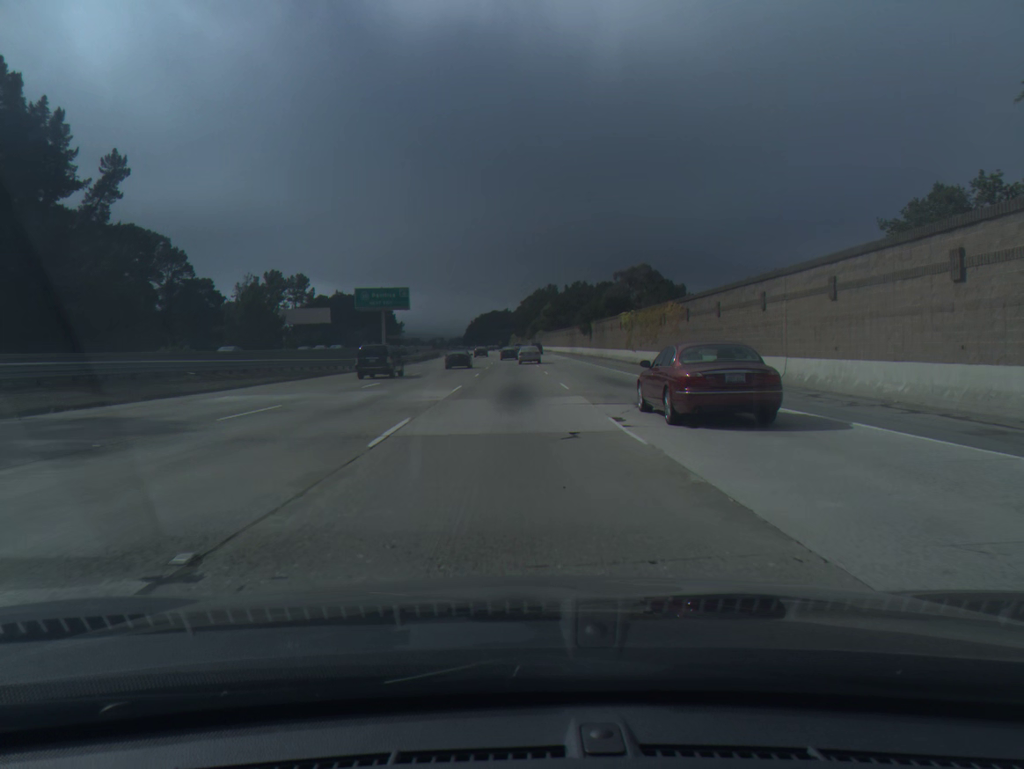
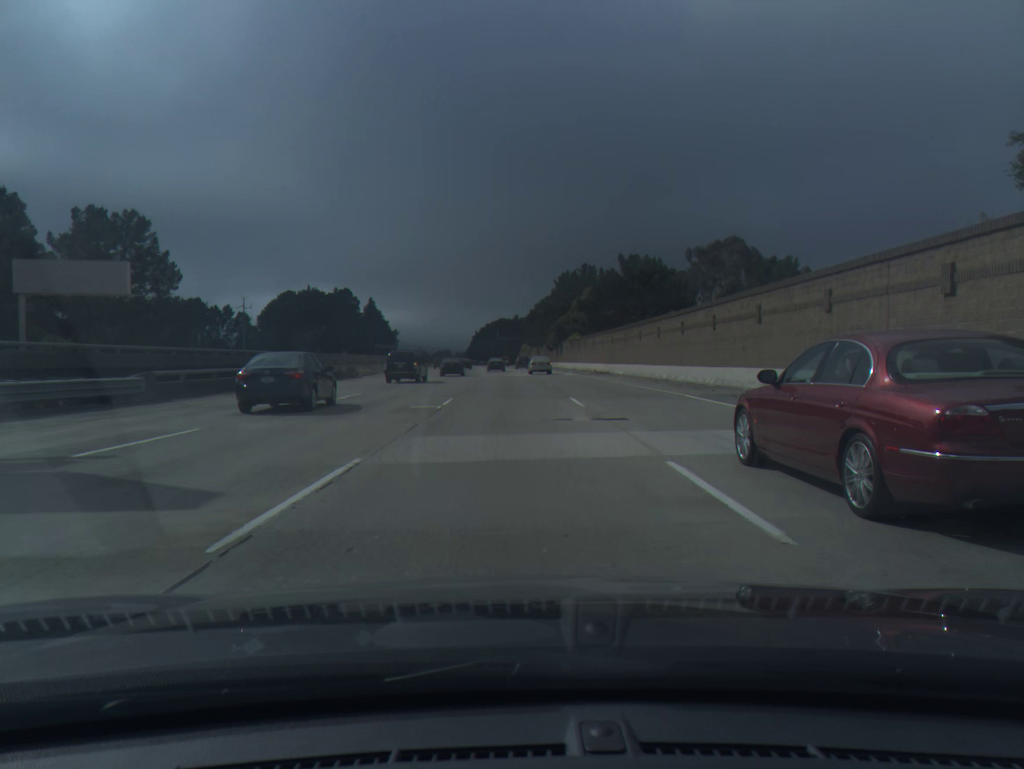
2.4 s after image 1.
(-0.7, +78.3) m; -1°
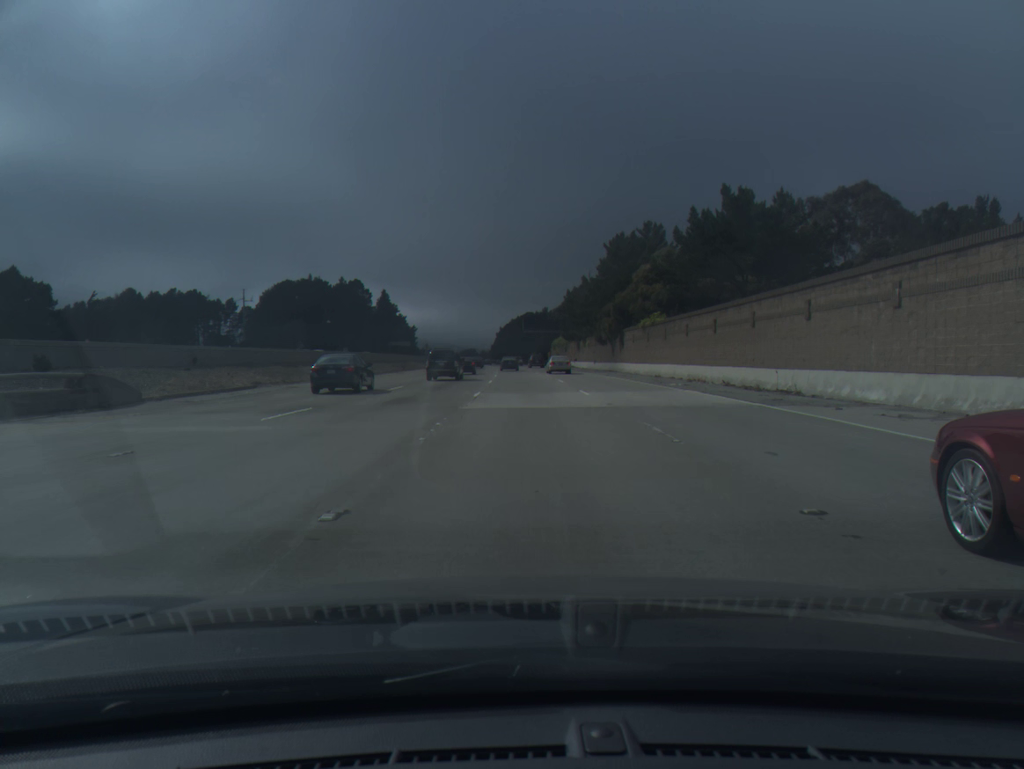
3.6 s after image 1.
(-0.7, +38.9) m; -2°
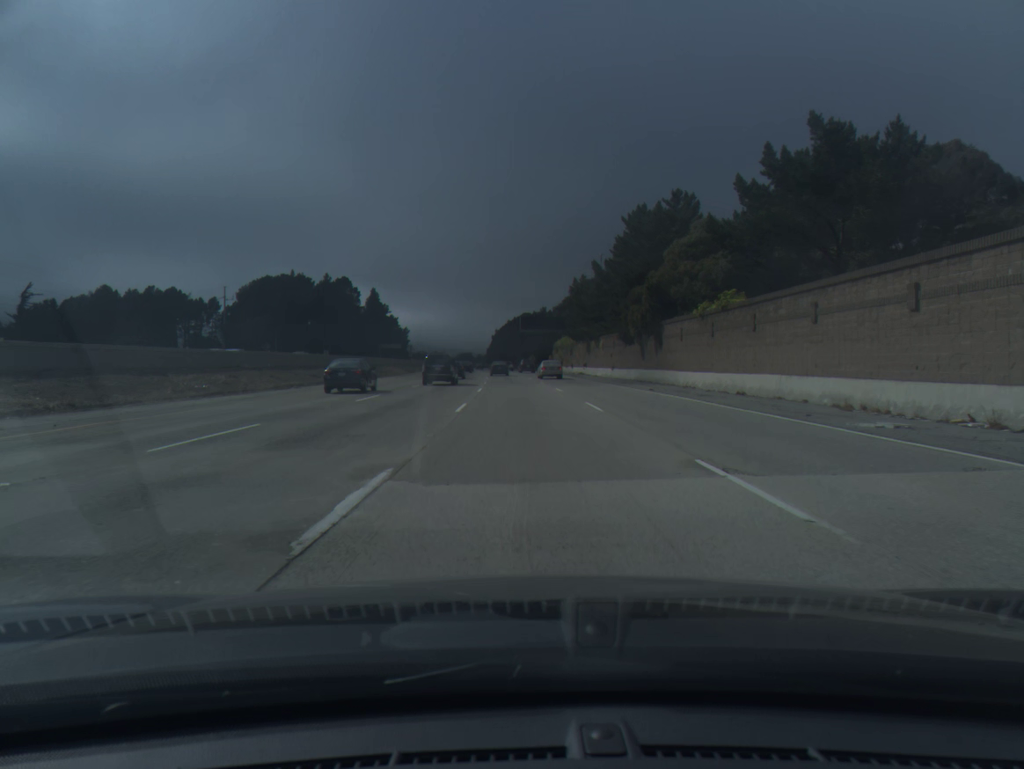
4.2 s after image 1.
(0.0, +19.4) m; 0°
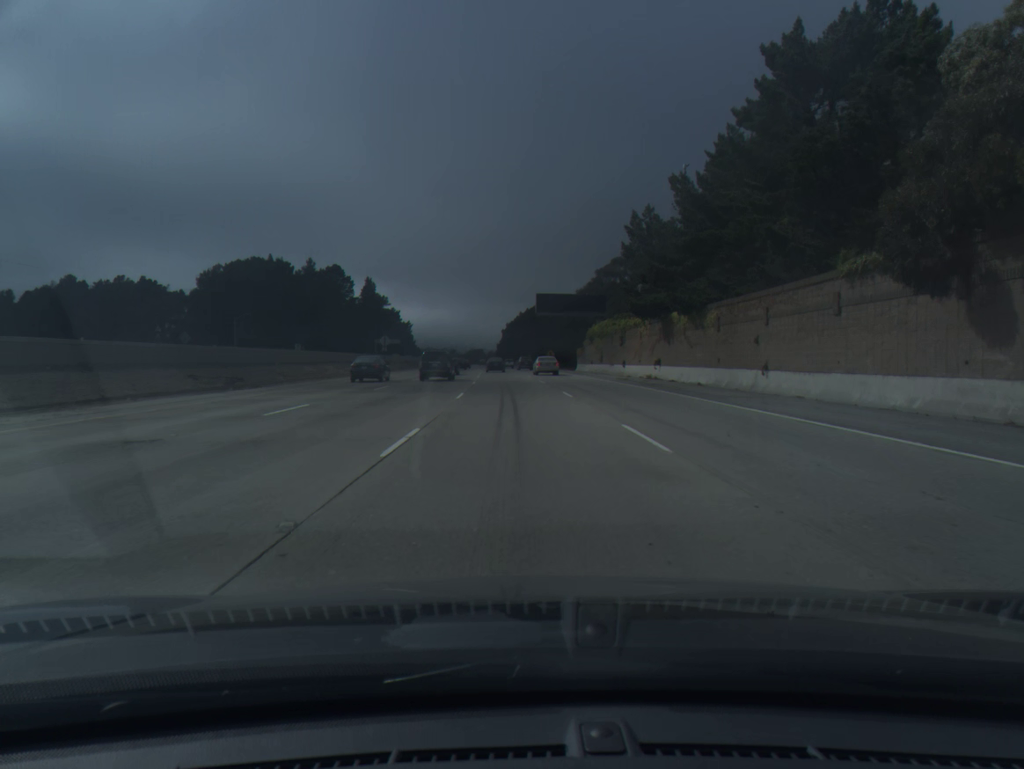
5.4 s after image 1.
(-0.2, +39.0) m; -1°
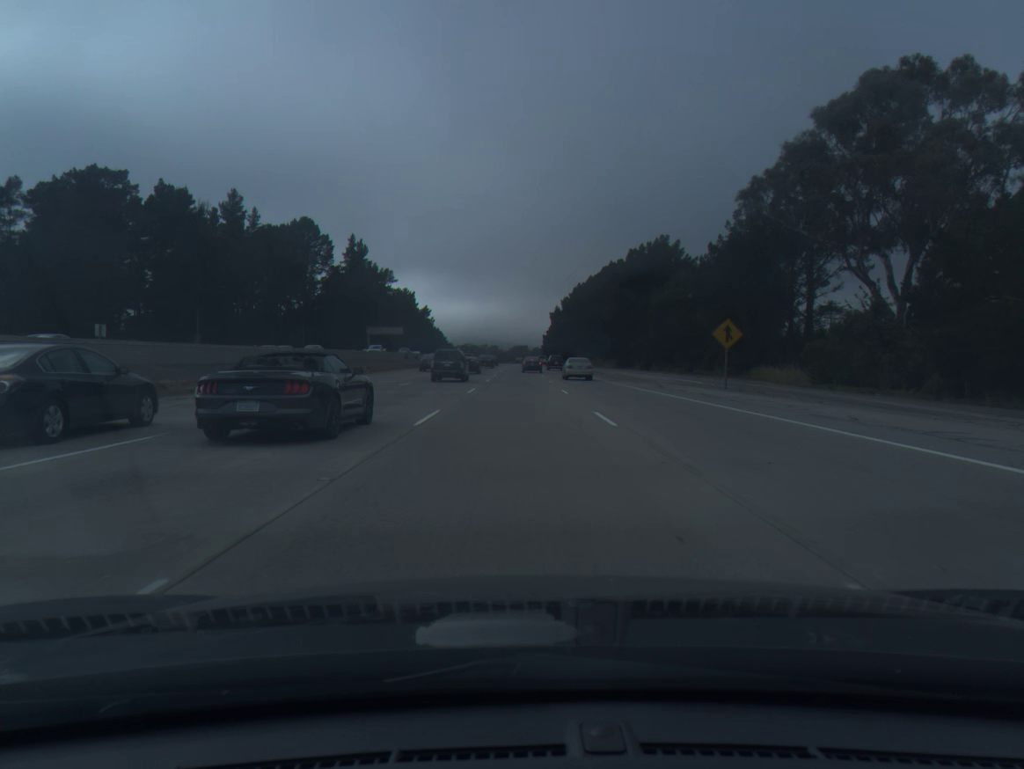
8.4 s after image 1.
(-2.9, +97.9) m; -3°
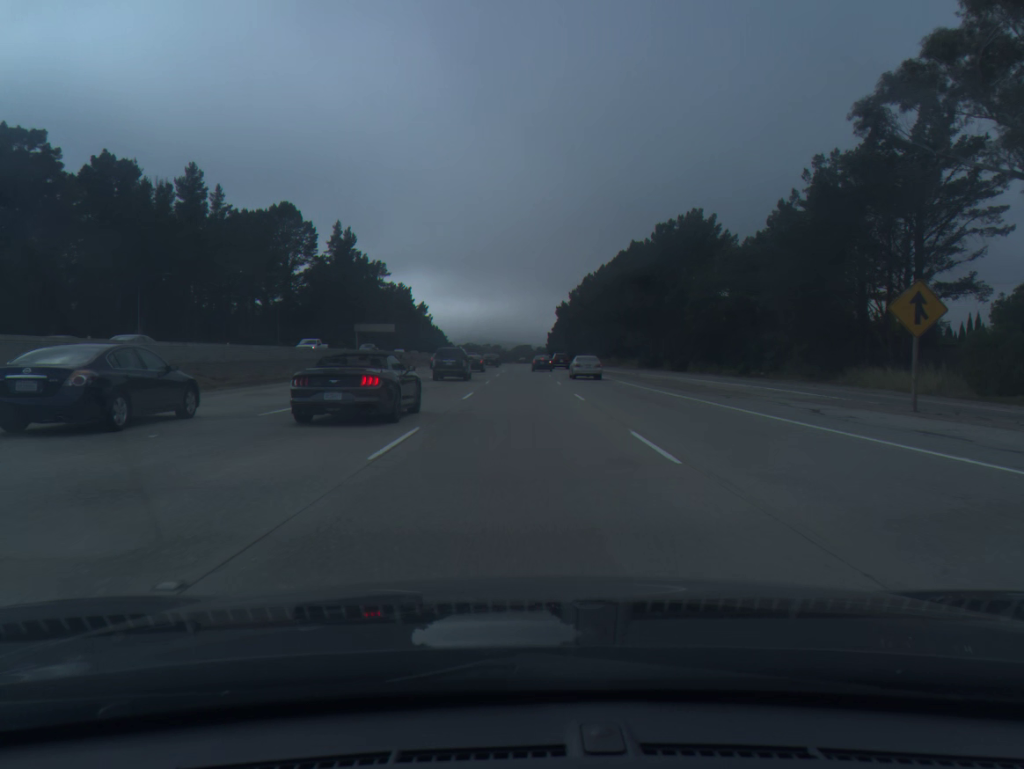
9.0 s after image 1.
(-0.1, +19.7) m; 0°
